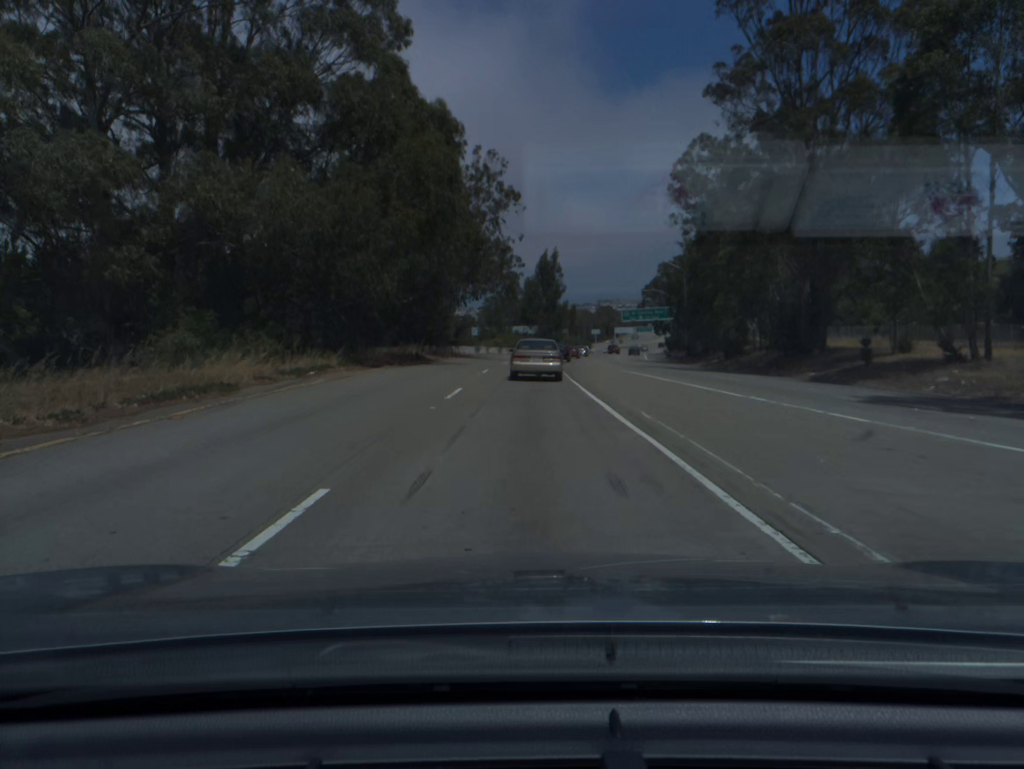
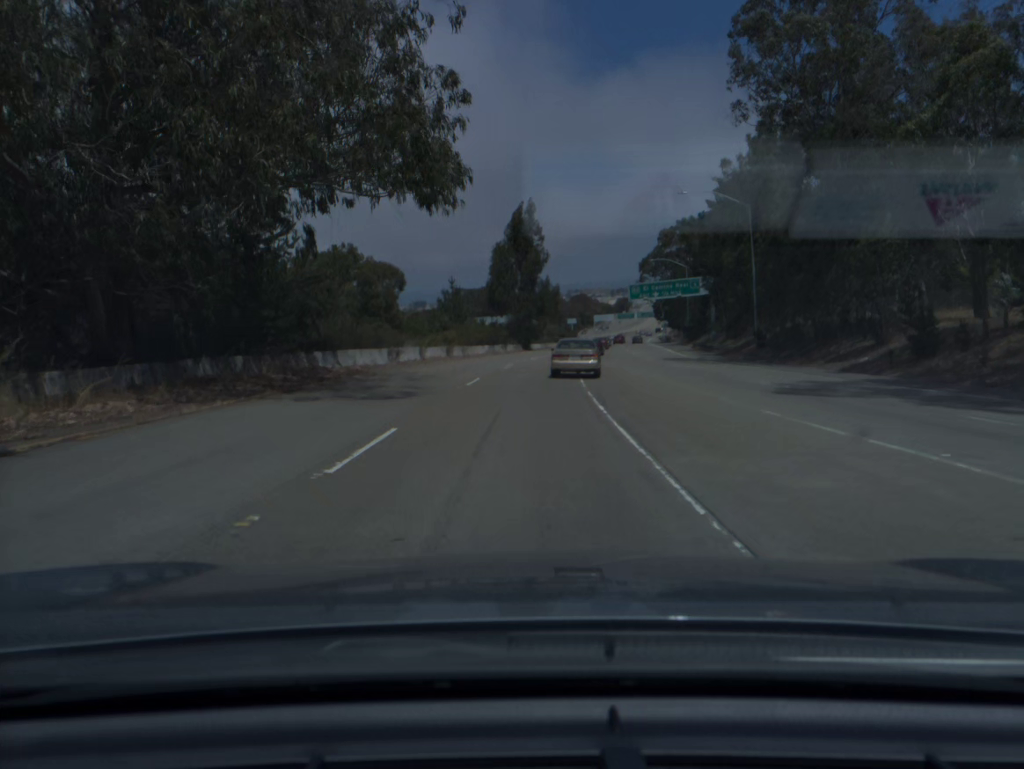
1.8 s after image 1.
(+0.4, +39.5) m; +2°
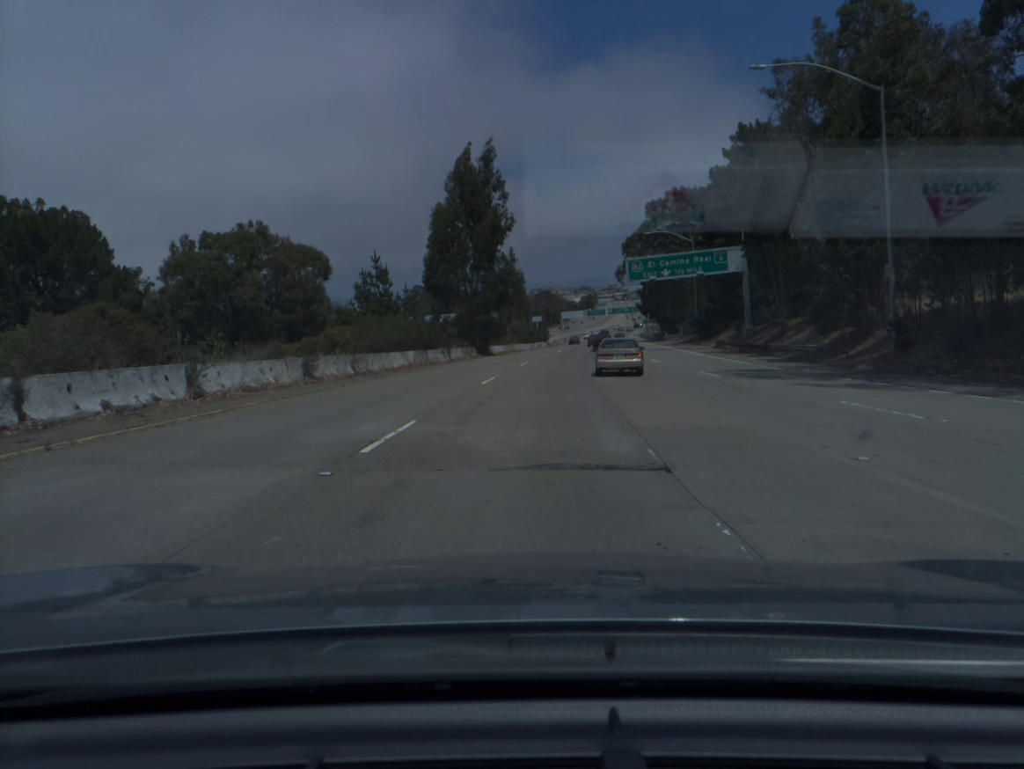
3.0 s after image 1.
(+0.6, +27.2) m; +3°
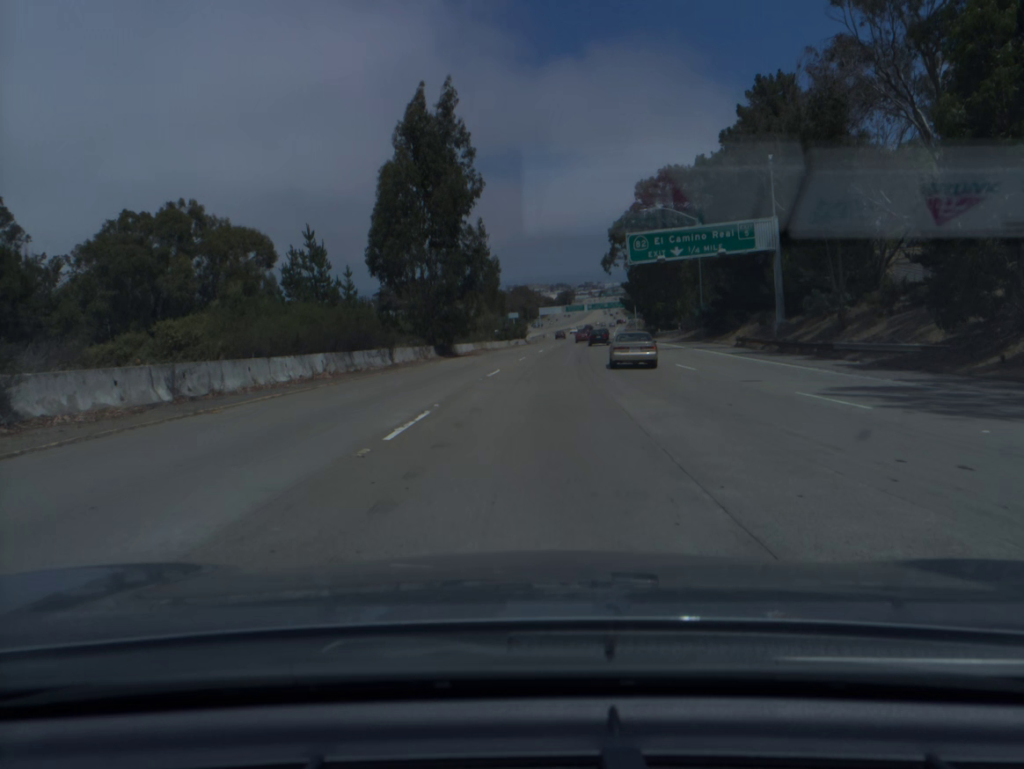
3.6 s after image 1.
(+0.2, +14.1) m; +2°
